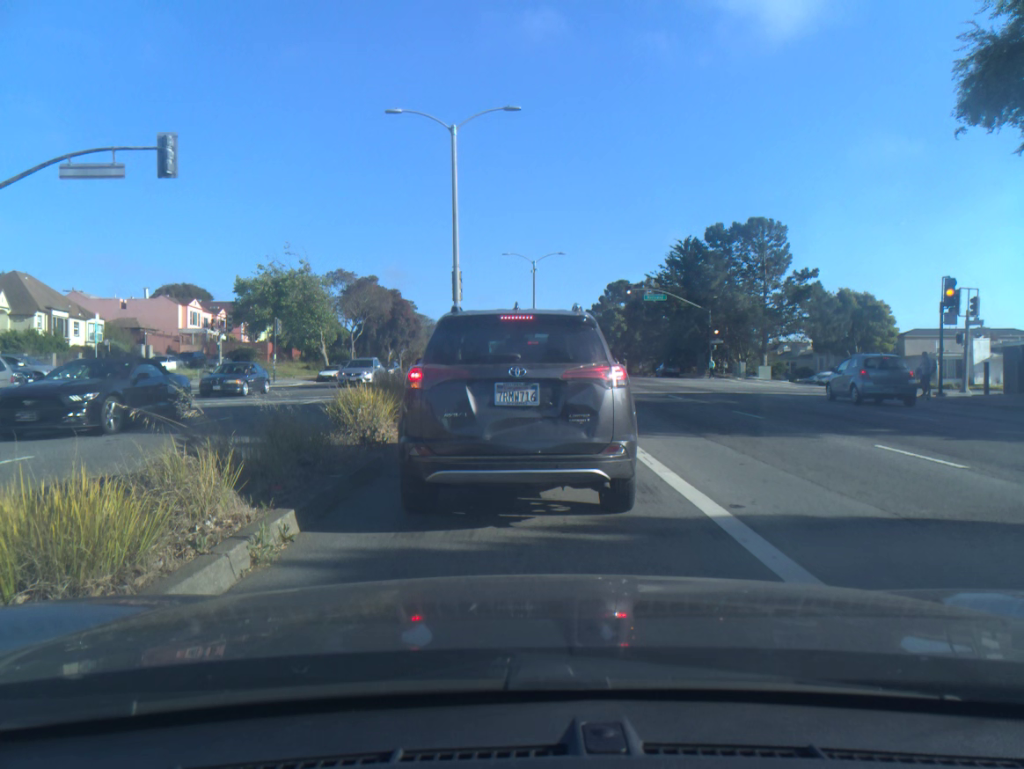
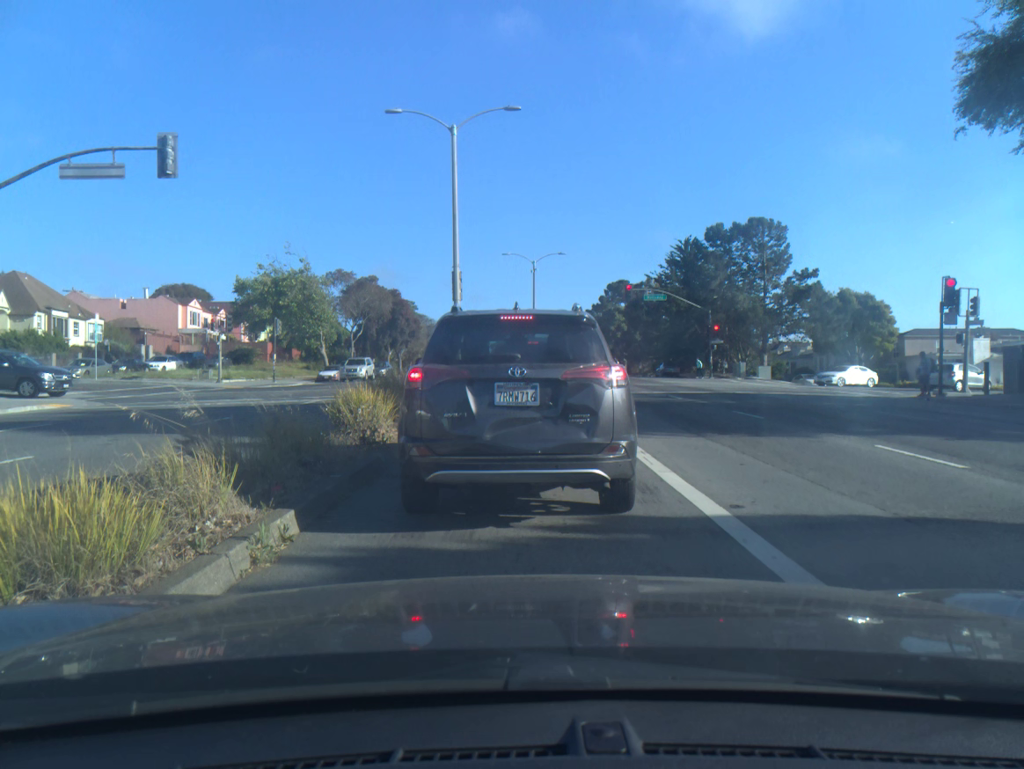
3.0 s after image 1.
(0.0, 0.0) m; 0°
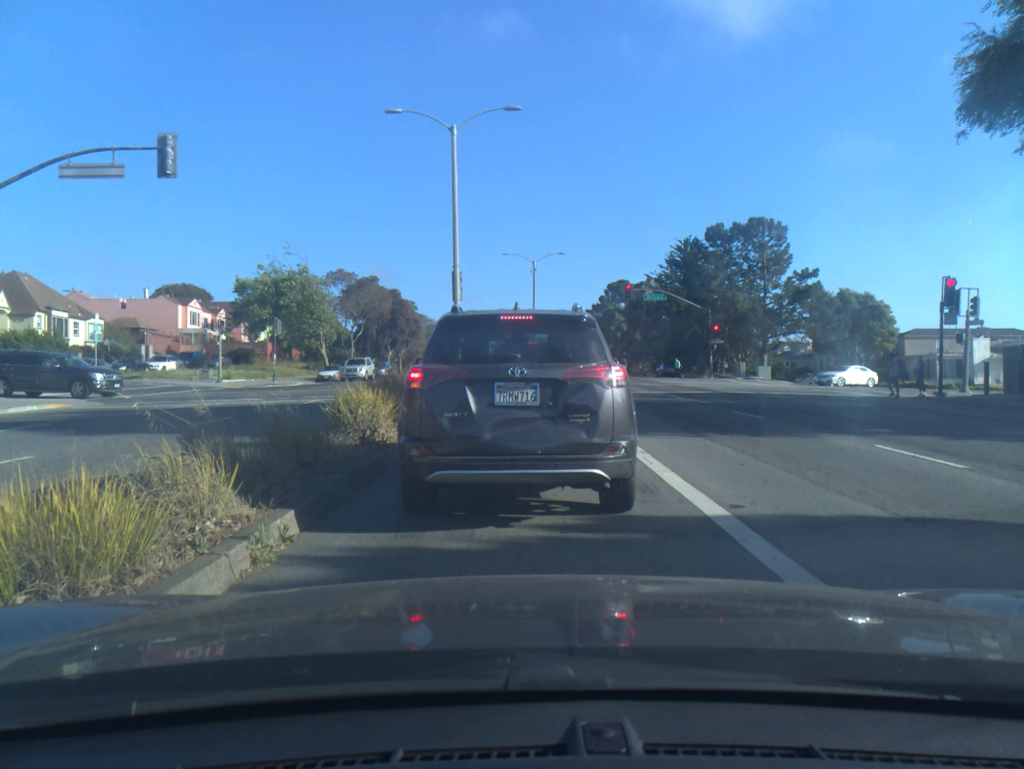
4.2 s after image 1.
(0.0, 0.0) m; 0°
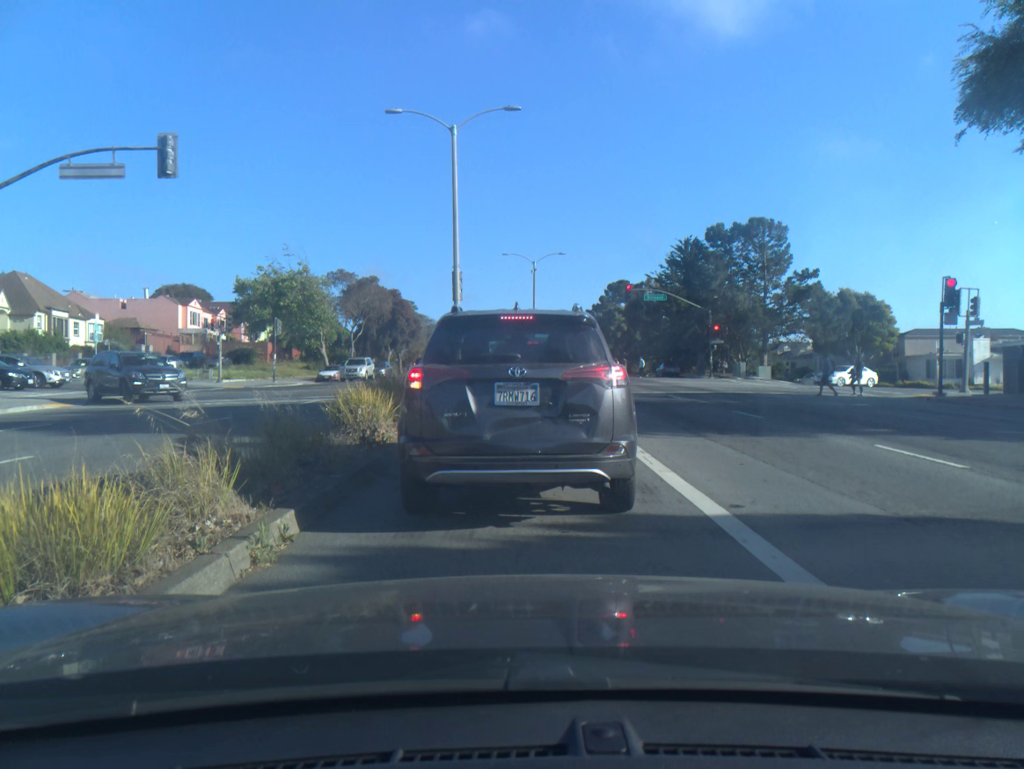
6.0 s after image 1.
(0.0, 0.0) m; 0°
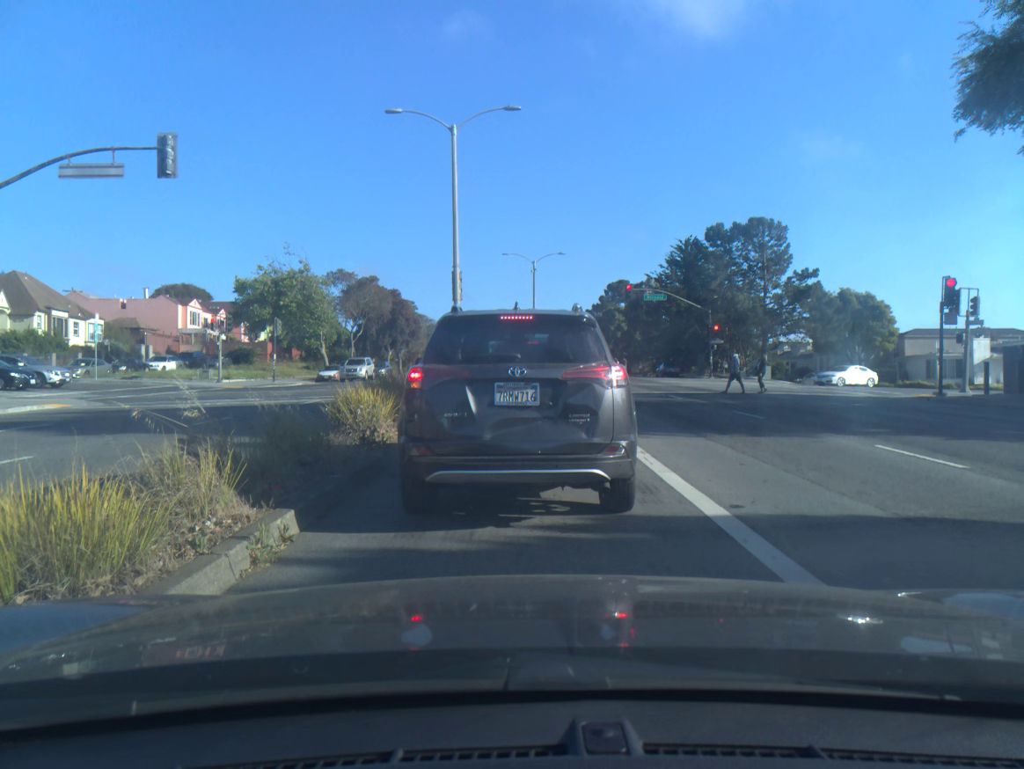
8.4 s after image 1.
(0.0, 0.0) m; 0°
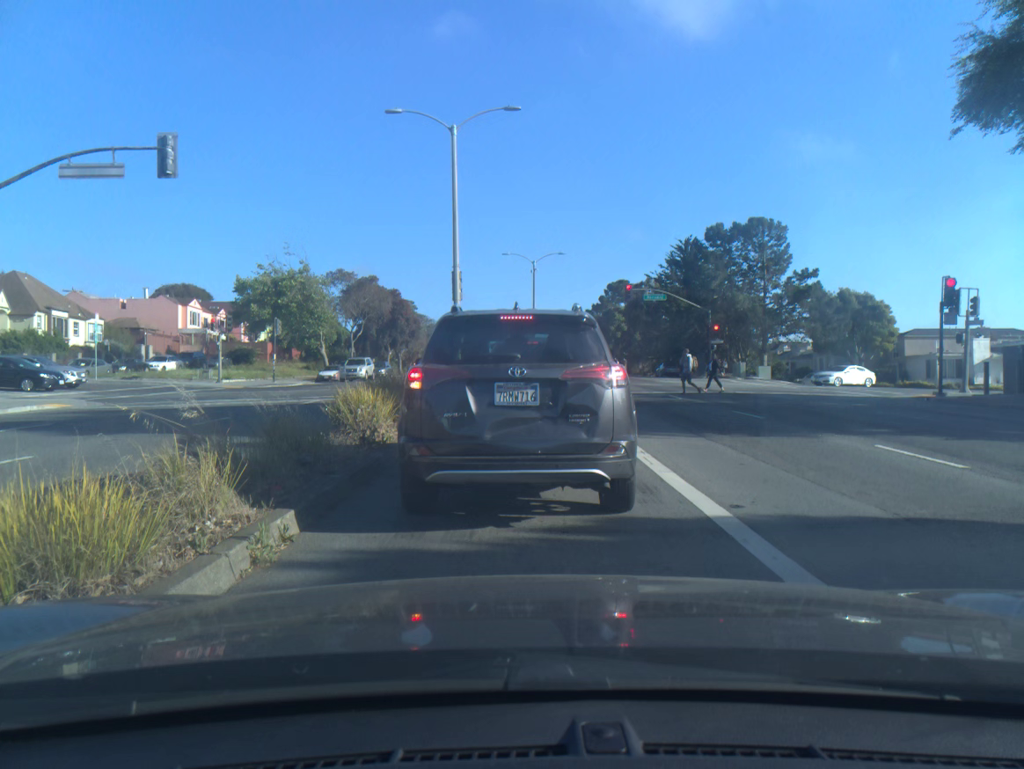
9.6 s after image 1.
(0.0, 0.0) m; 0°
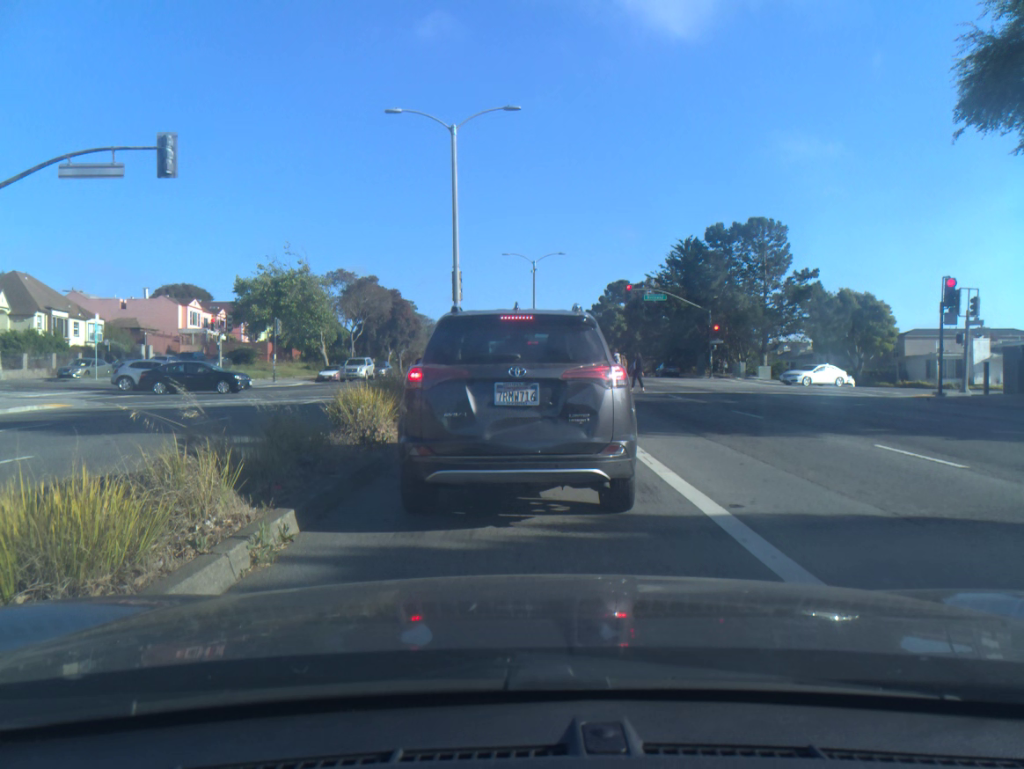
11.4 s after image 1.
(0.0, 0.0) m; 0°
